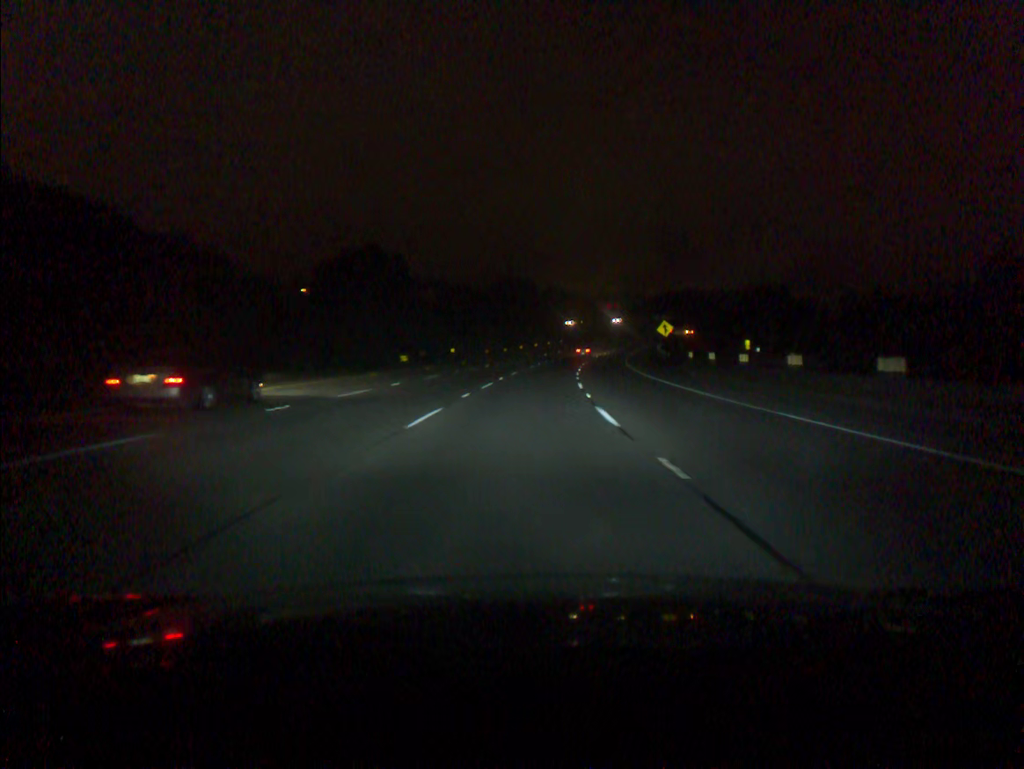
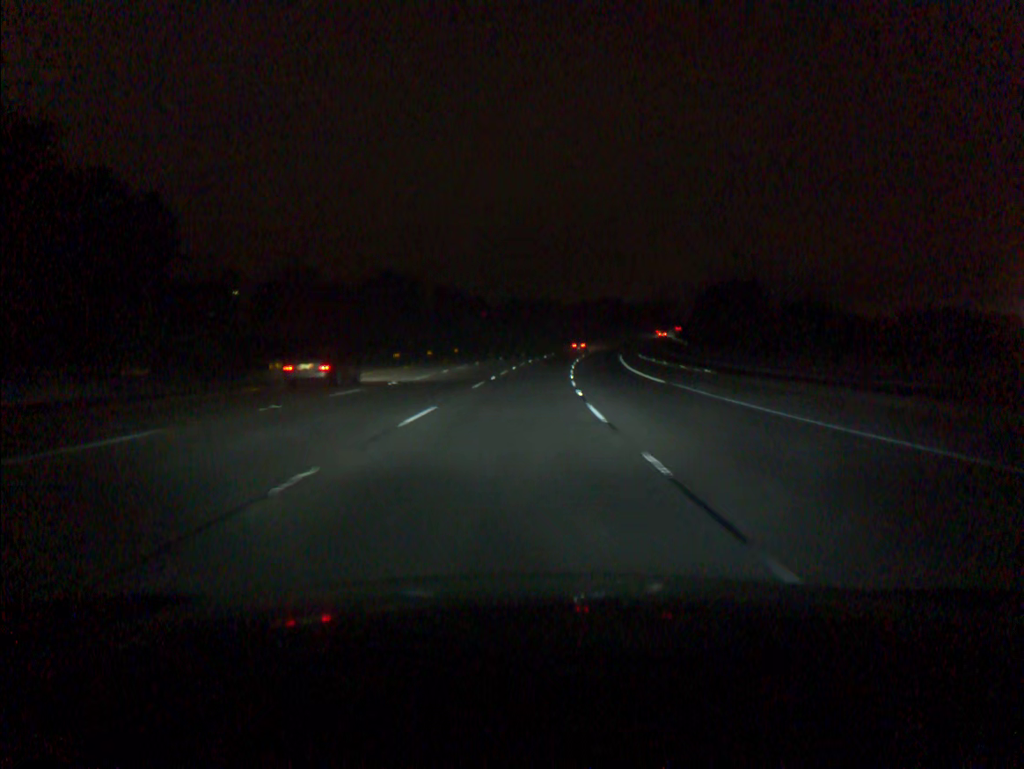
(+4.6, +72.2) m; +7°
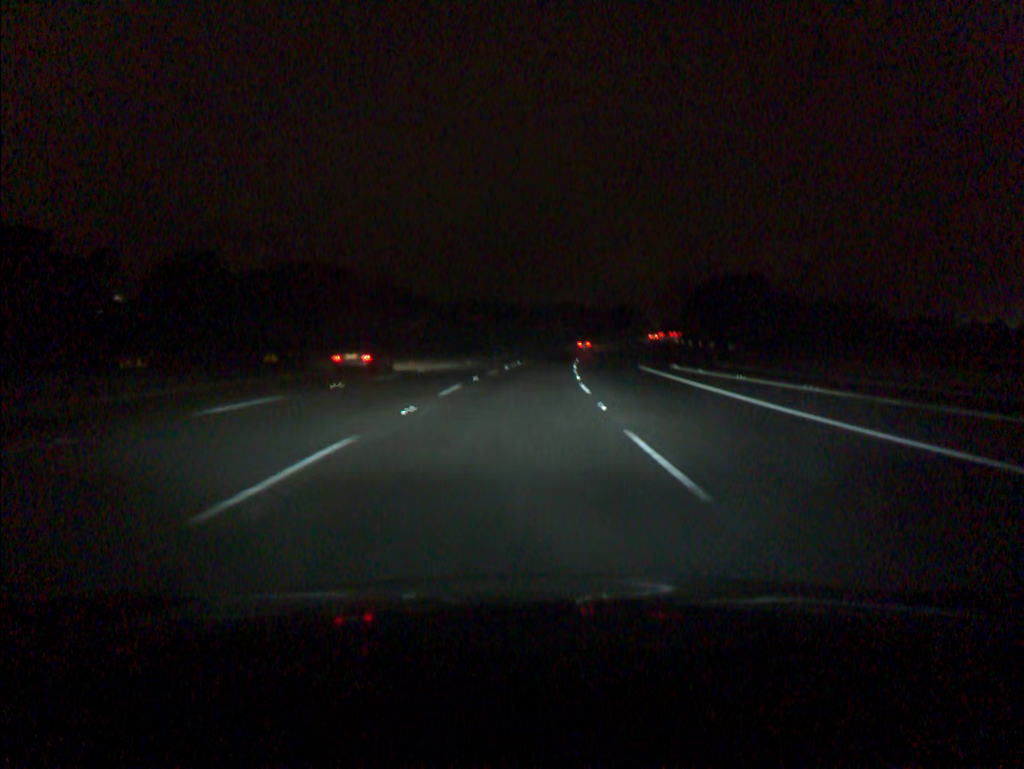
(+0.9, +36.0) m; +3°
